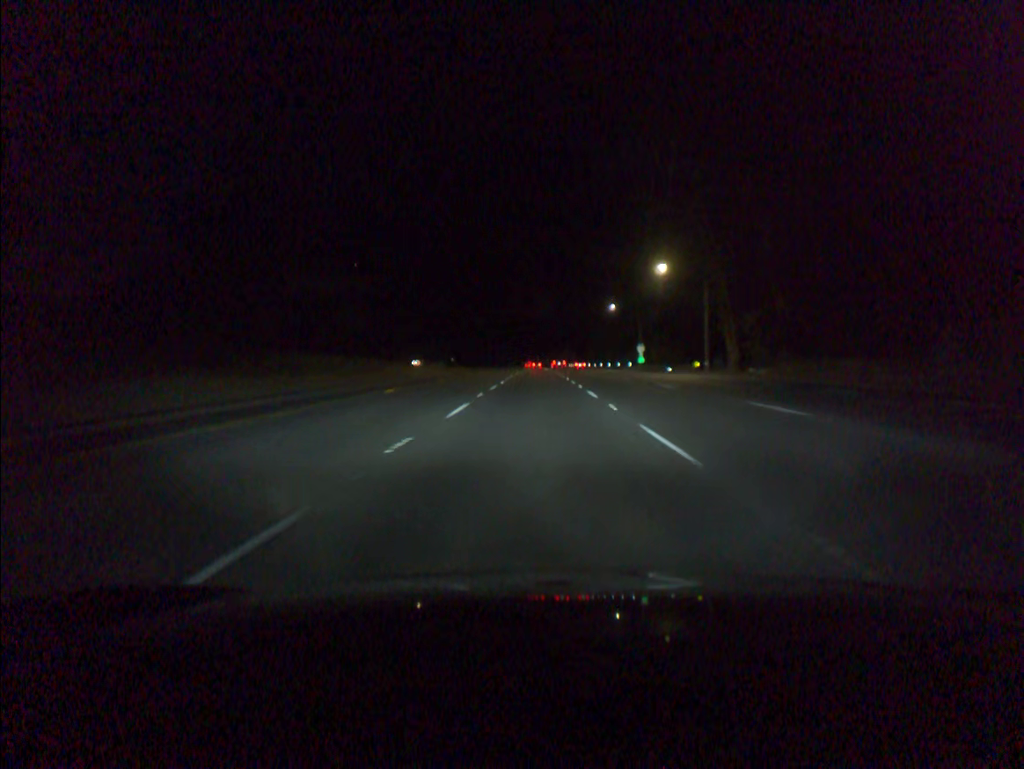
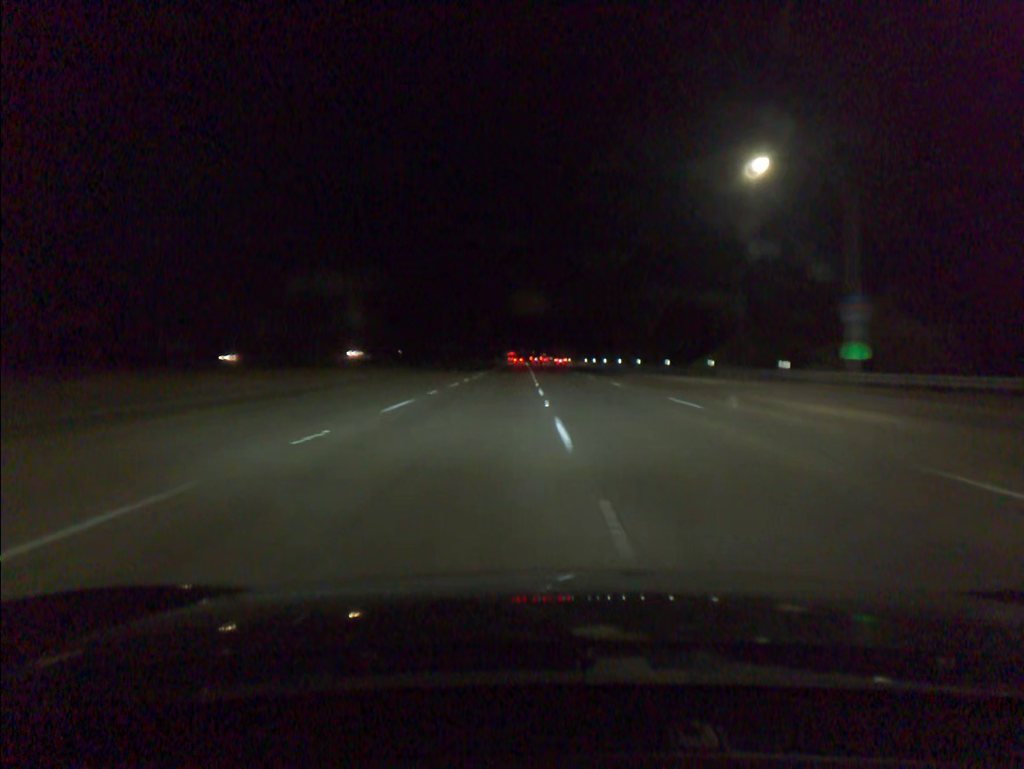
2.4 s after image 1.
(+0.8, +86.1) m; +1°
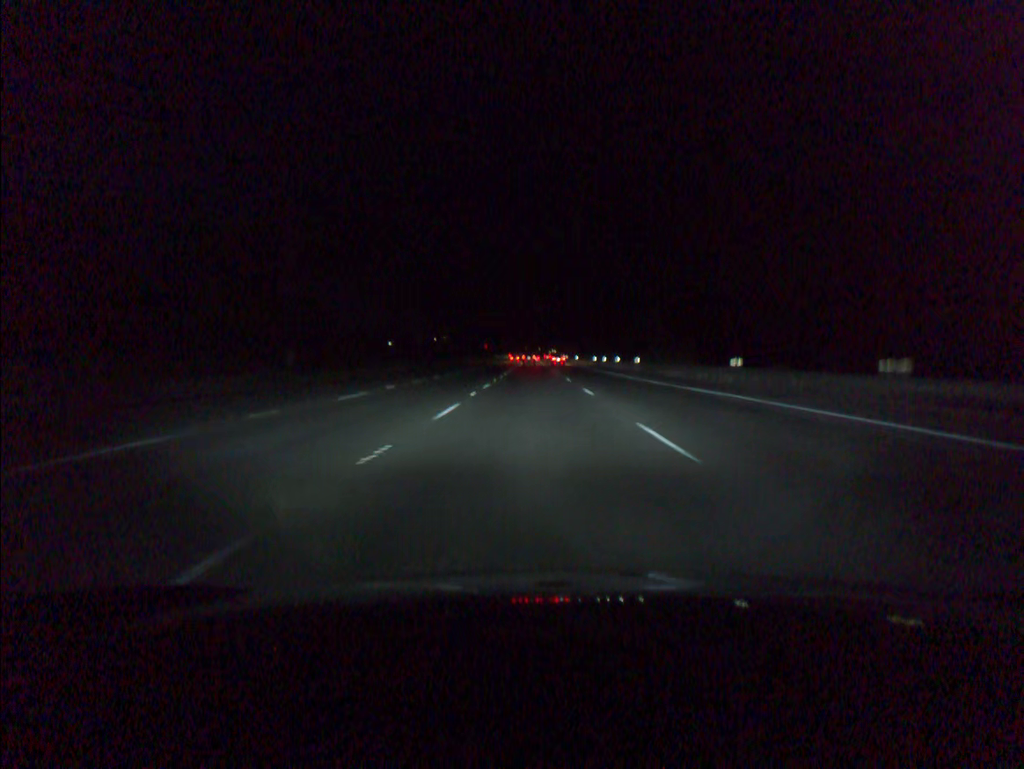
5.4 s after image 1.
(+0.1, +112.4) m; 0°
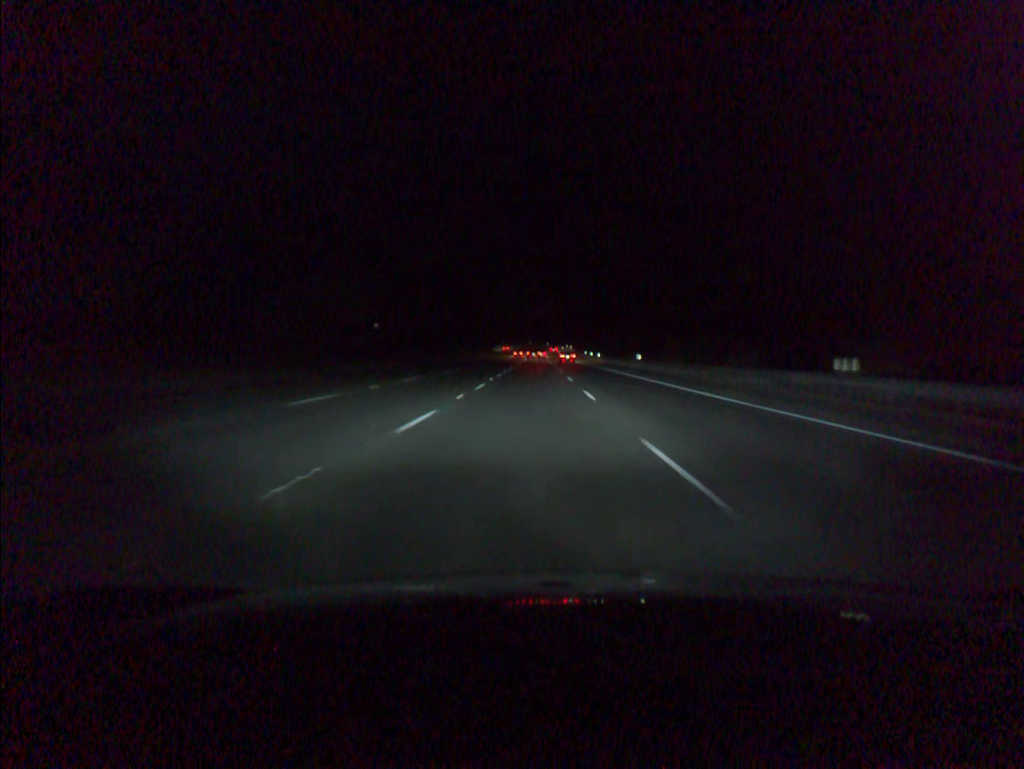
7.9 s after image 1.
(-0.8, +90.0) m; -1°
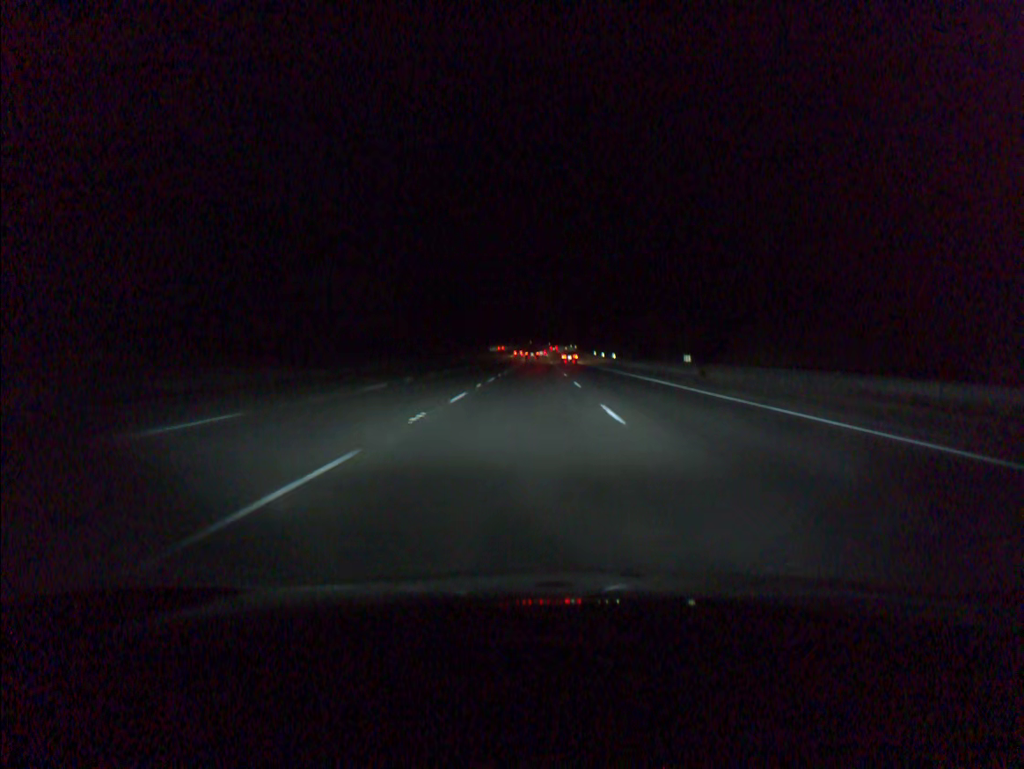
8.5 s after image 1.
(0.0, +22.0) m; 0°
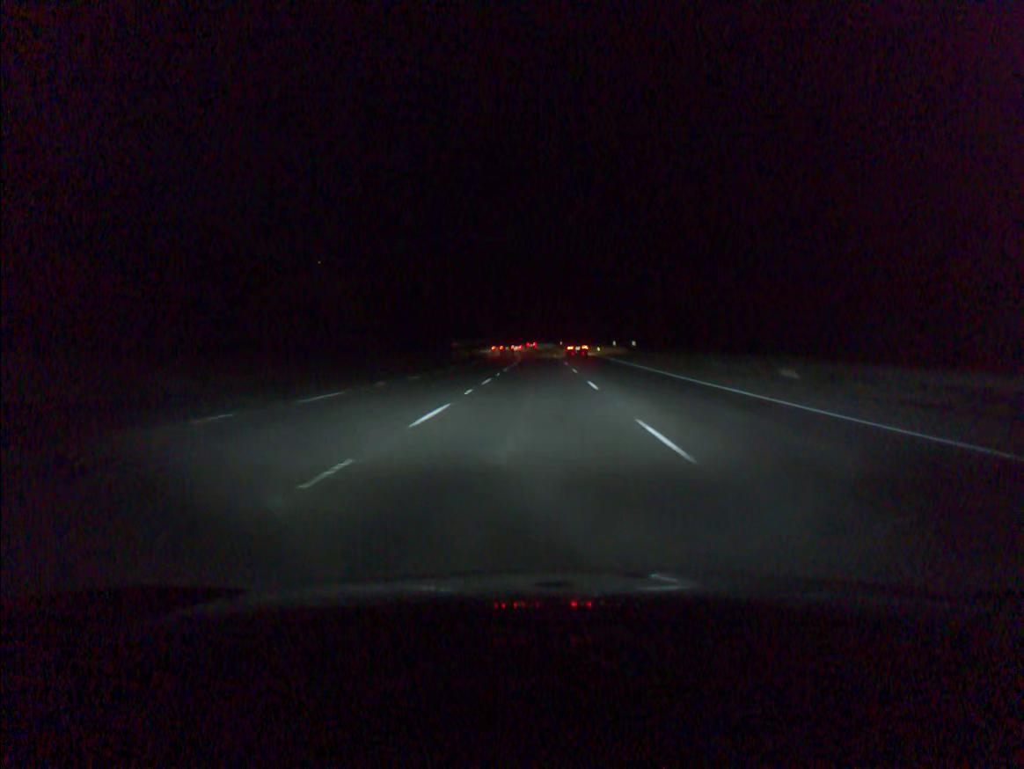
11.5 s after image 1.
(-0.3, +108.8) m; 0°
